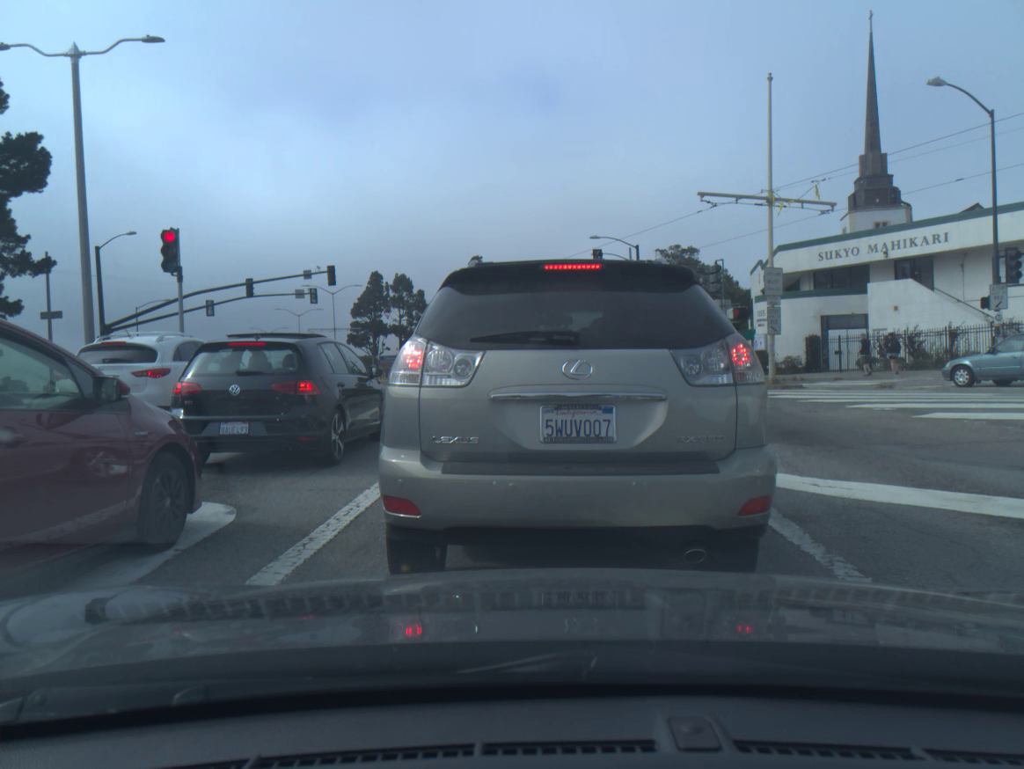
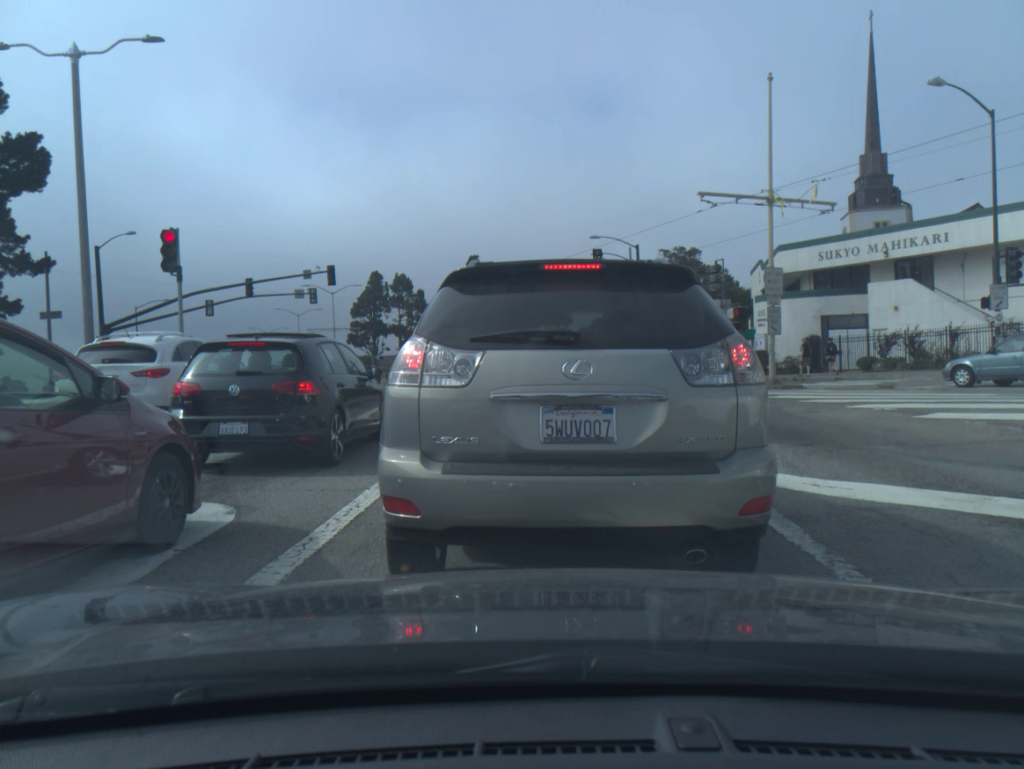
(0.0, 0.0) m; 0°
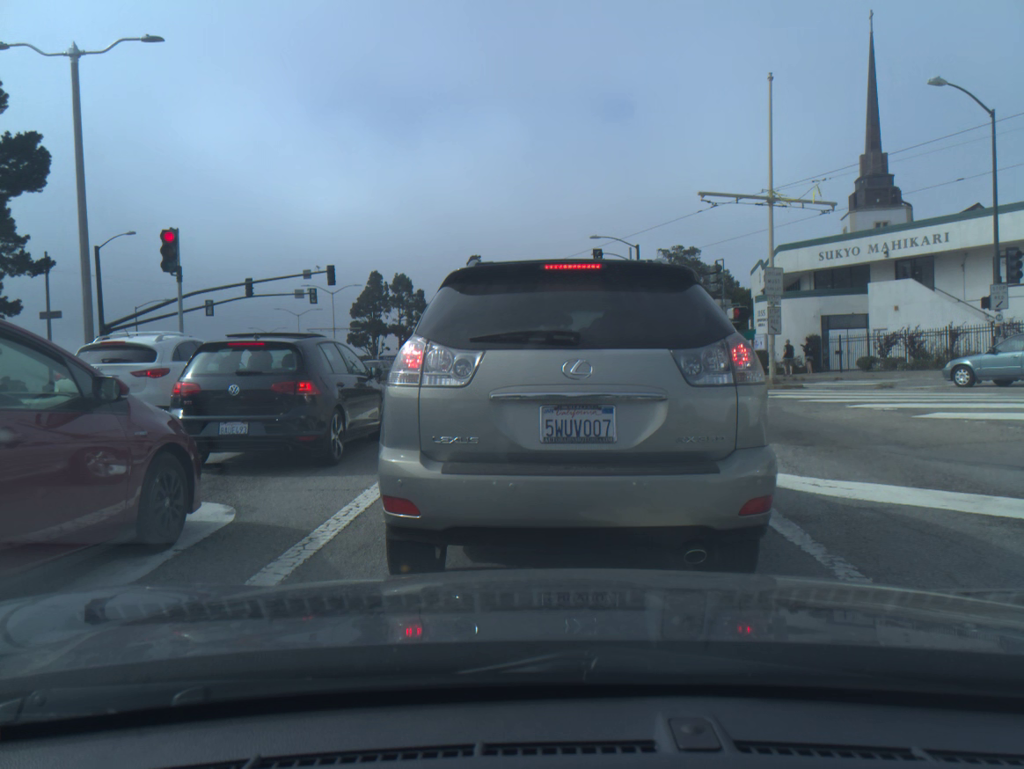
(0.0, 0.0) m; 0°
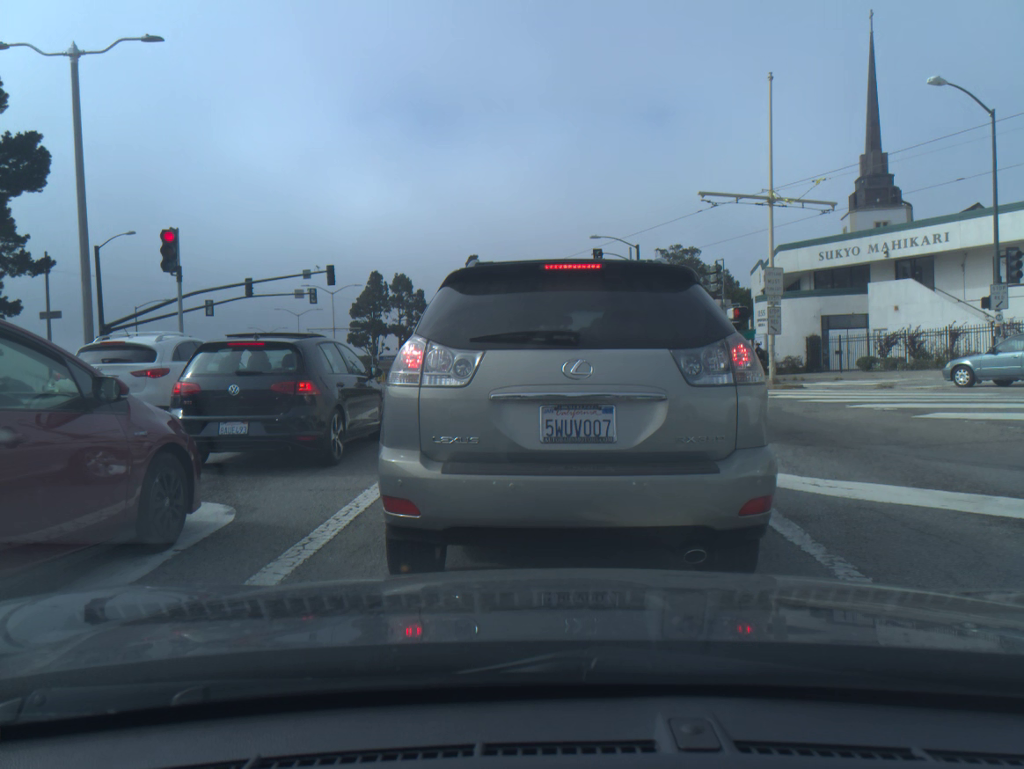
(0.0, 0.0) m; 0°
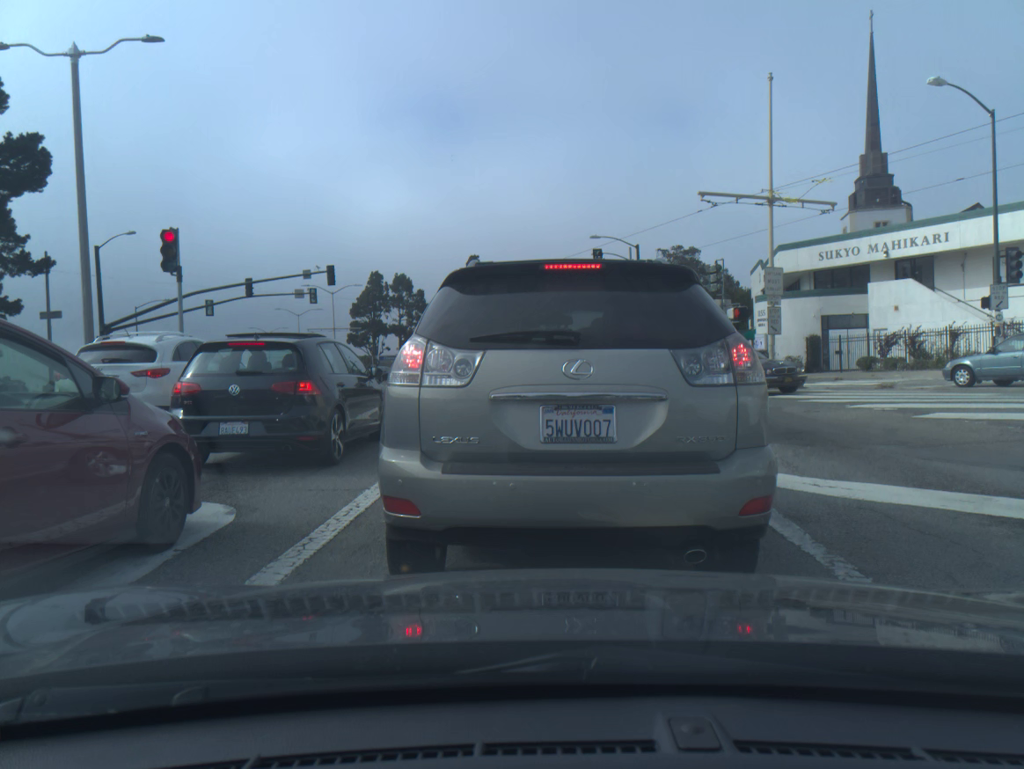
(0.0, 0.0) m; 0°
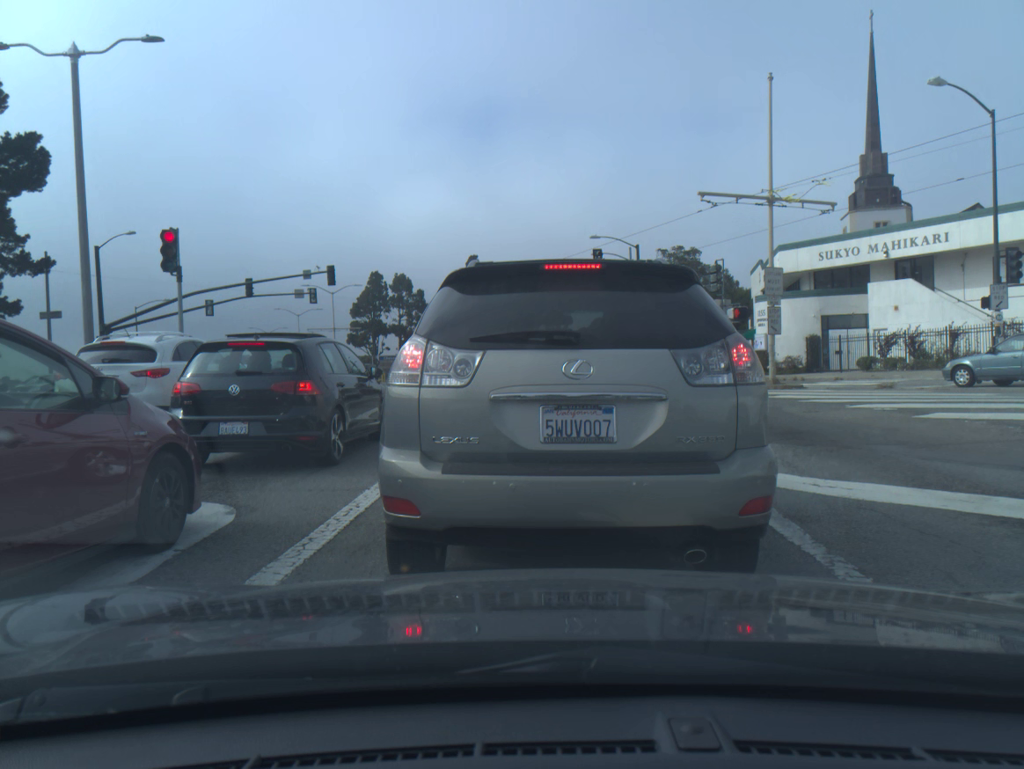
(0.0, 0.0) m; 0°
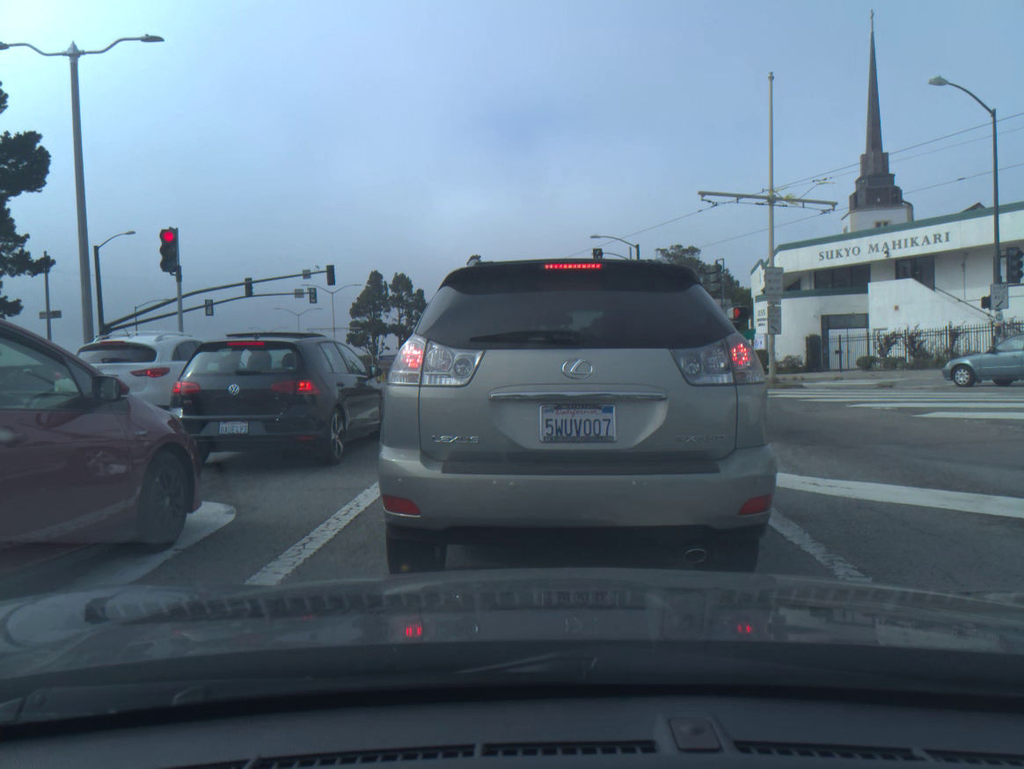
(0.0, 0.0) m; 0°
